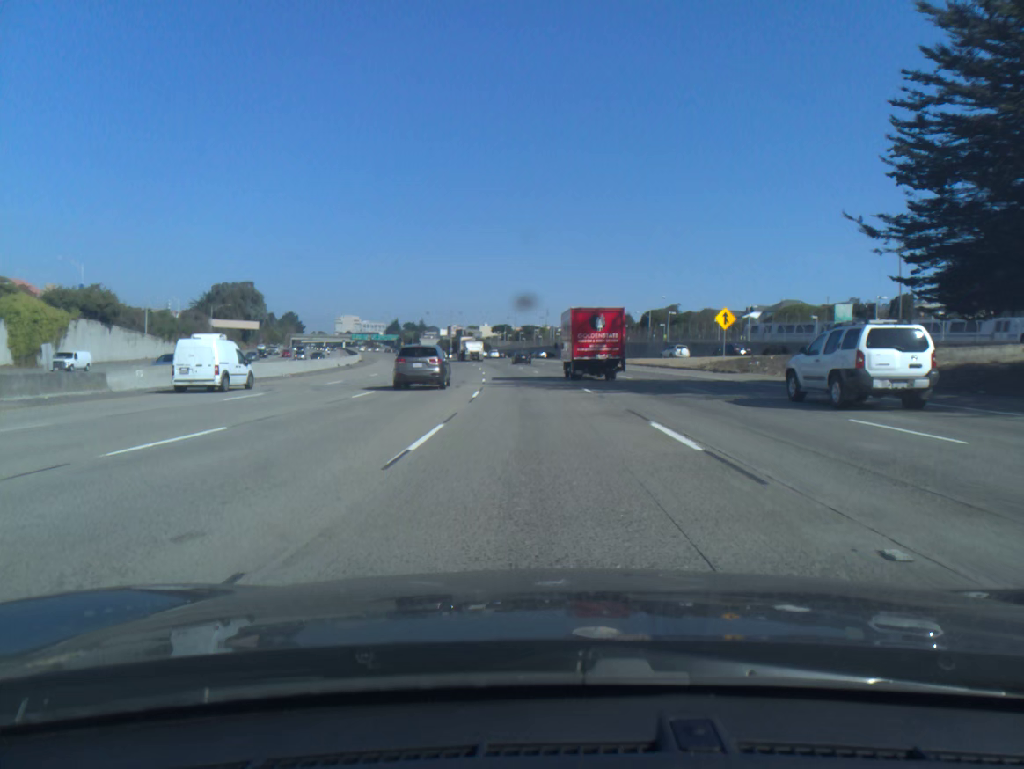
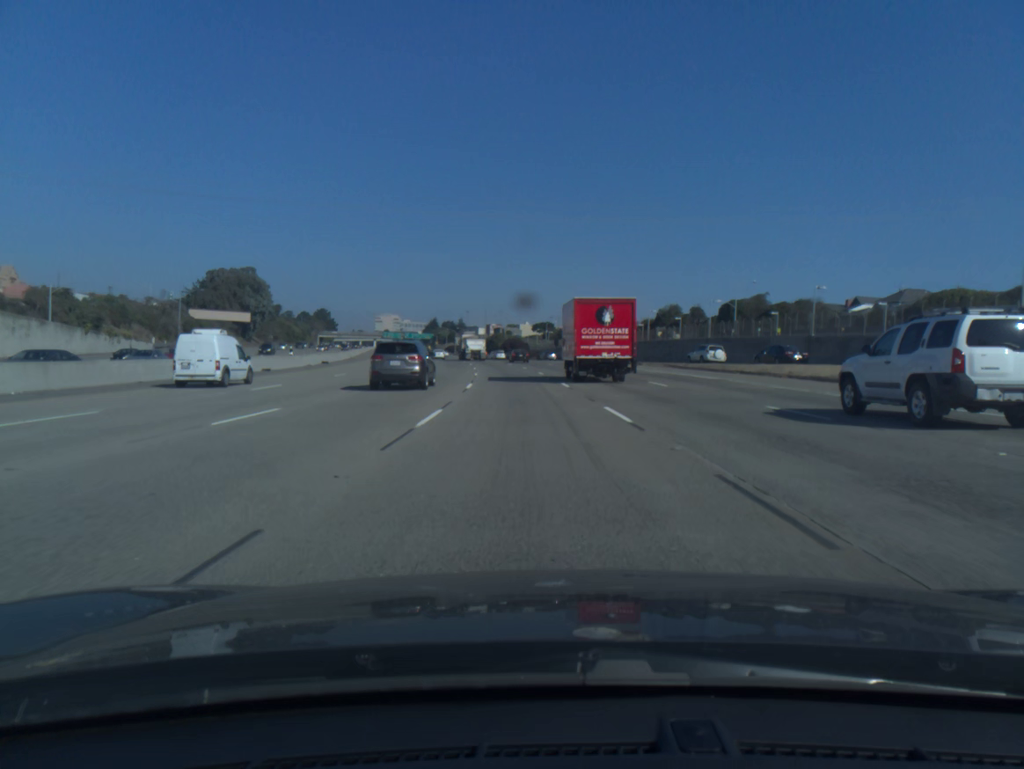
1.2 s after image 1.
(-0.9, +38.9) m; -3°
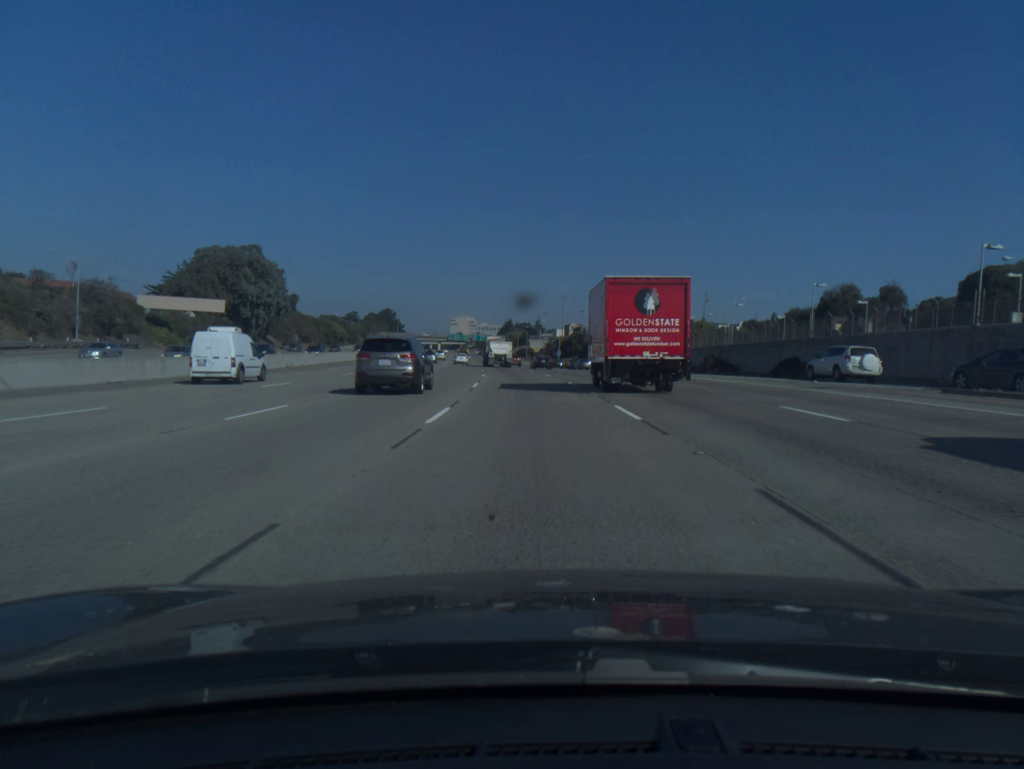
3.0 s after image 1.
(-3.0, +57.3) m; -6°
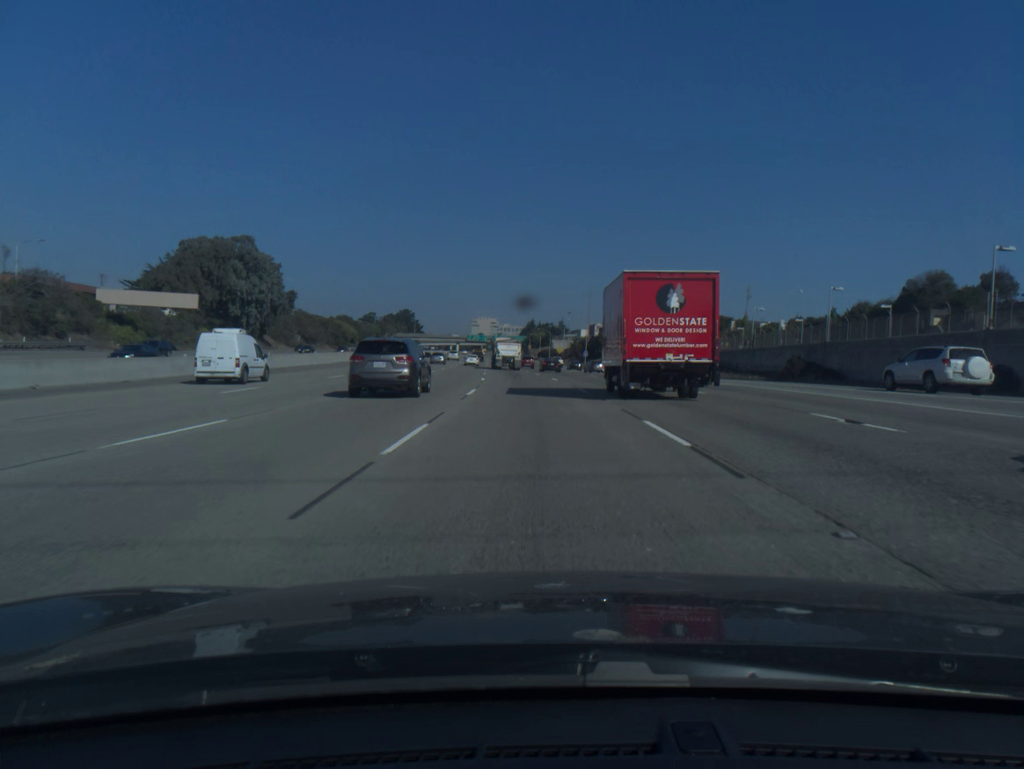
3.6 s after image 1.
(-0.3, +18.6) m; -2°
